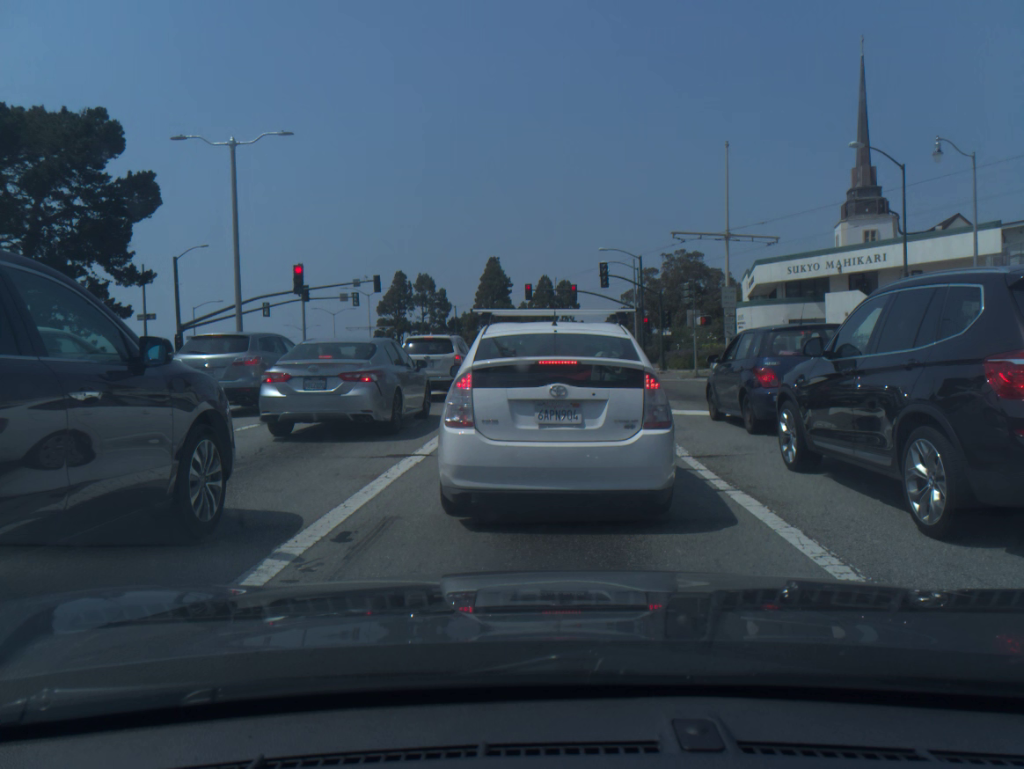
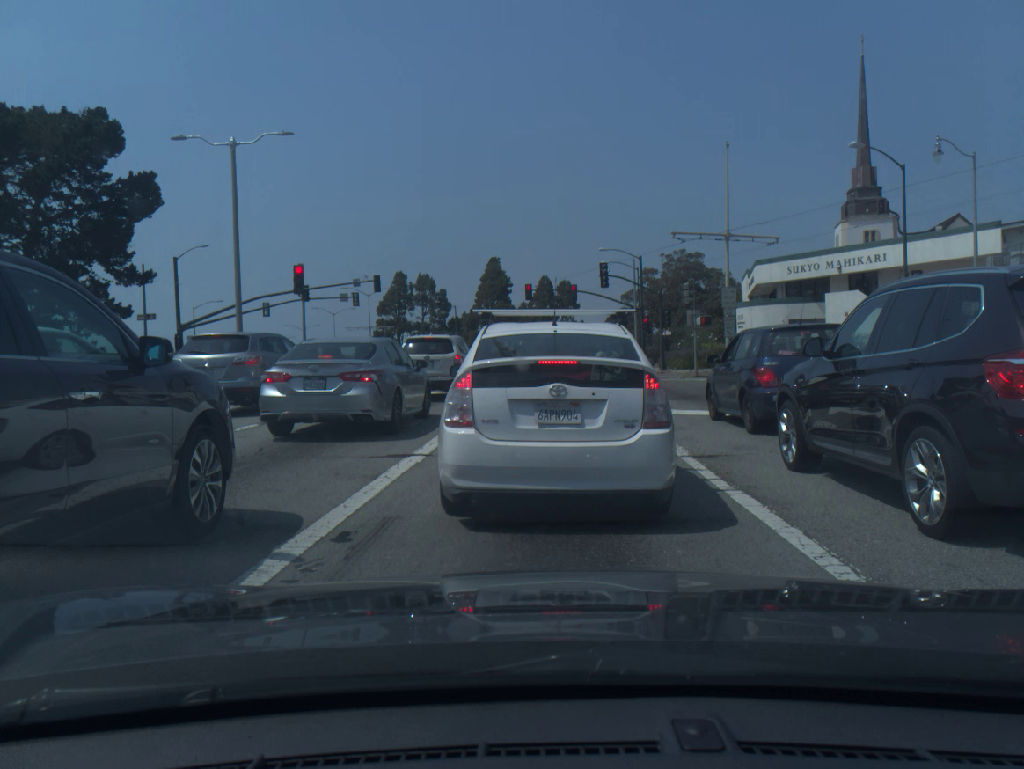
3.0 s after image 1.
(0.0, 0.0) m; 0°
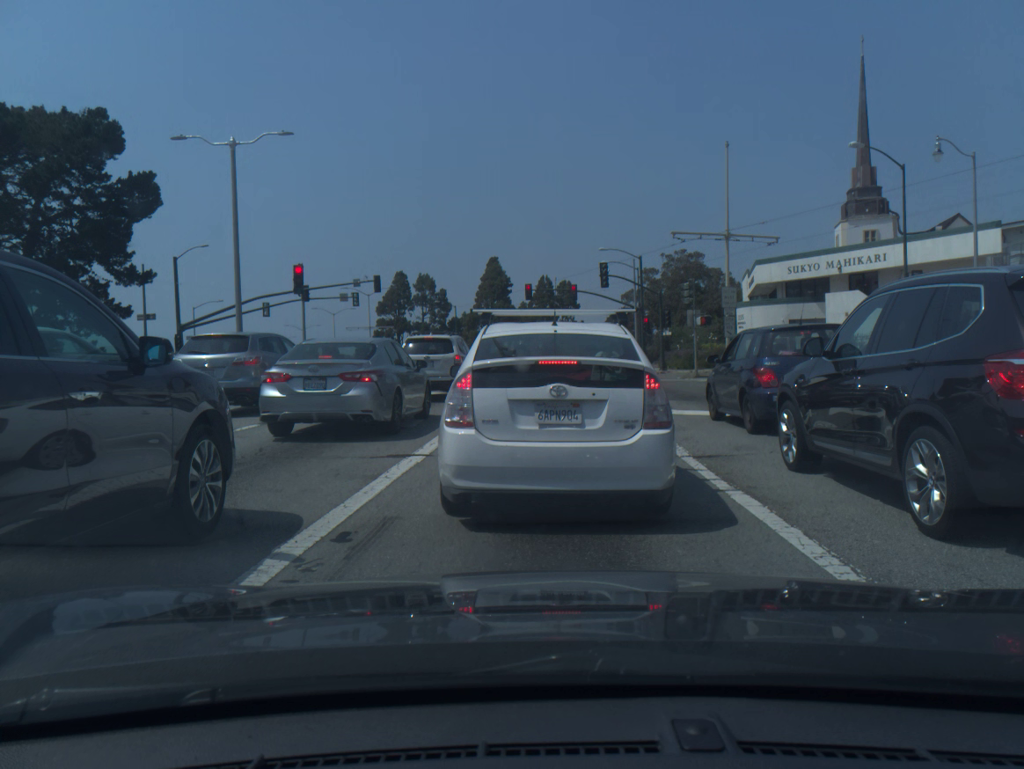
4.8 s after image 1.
(0.0, 0.0) m; 0°
